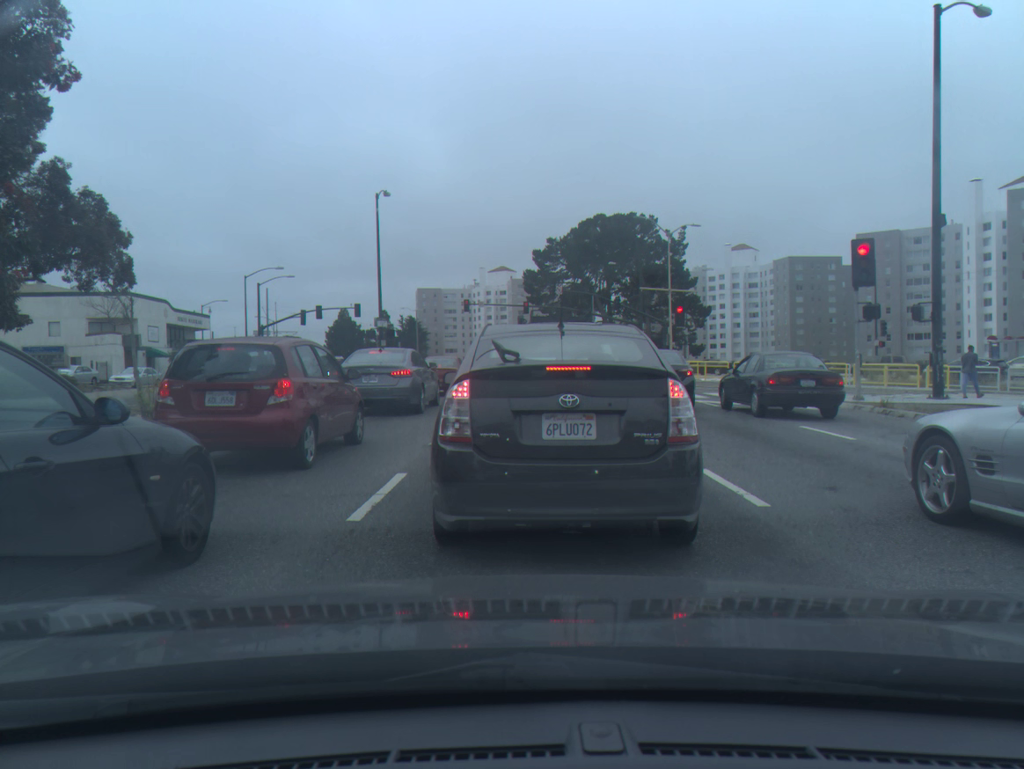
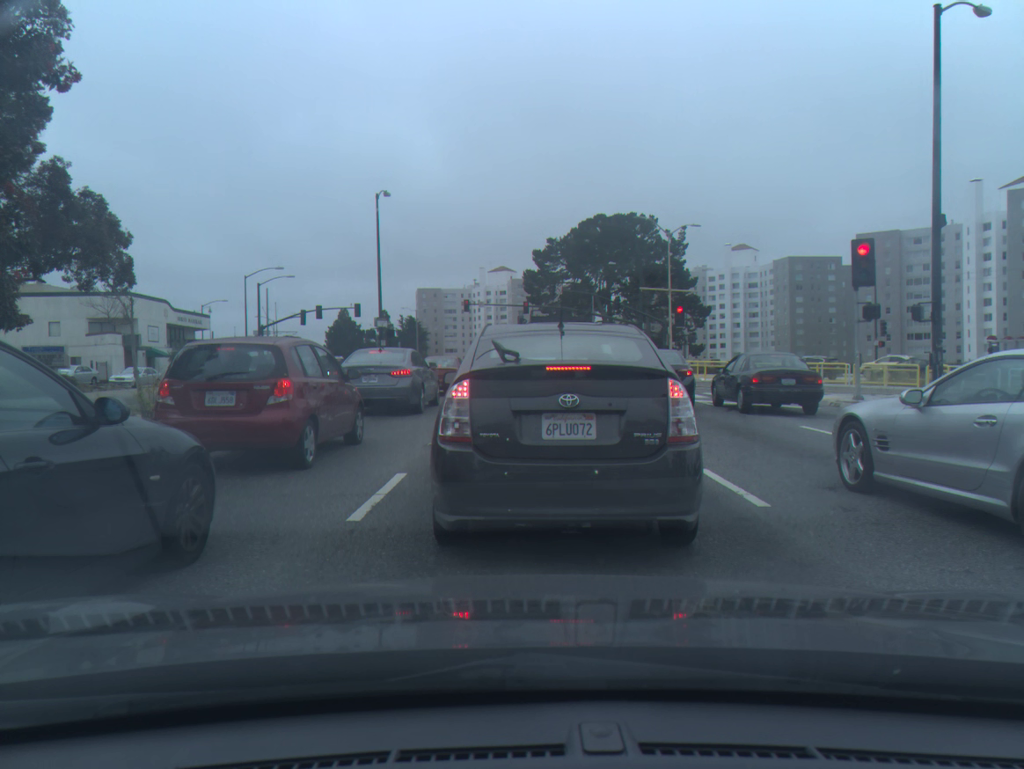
(0.0, 0.0) m; 0°
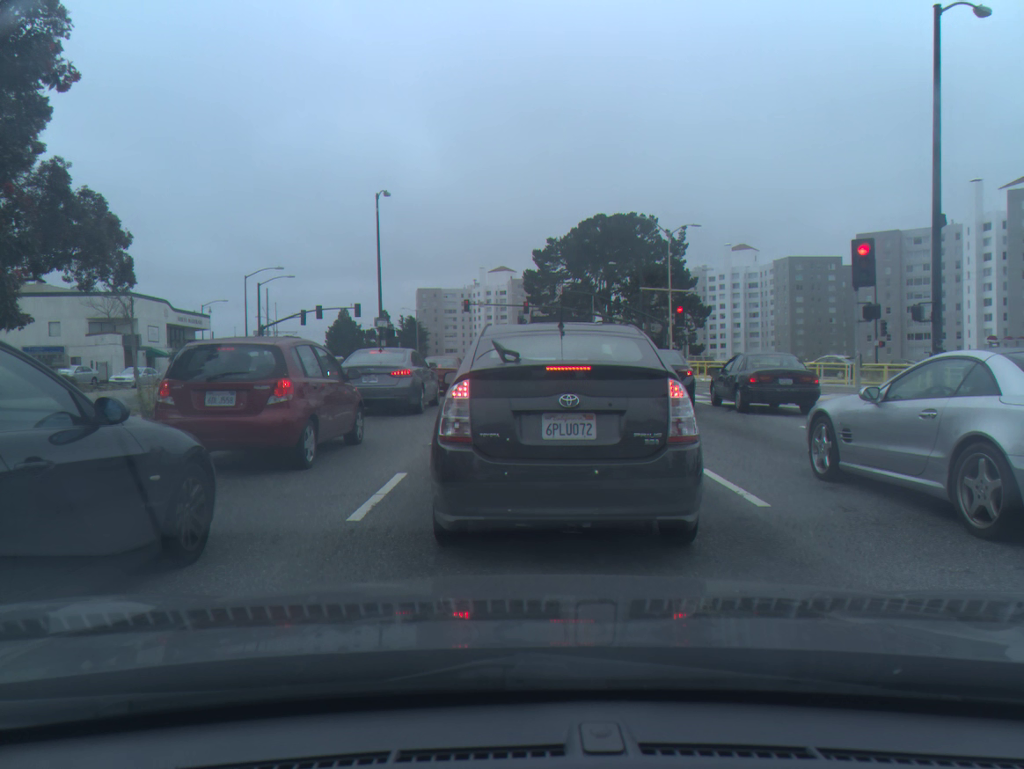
(0.0, 0.0) m; 0°
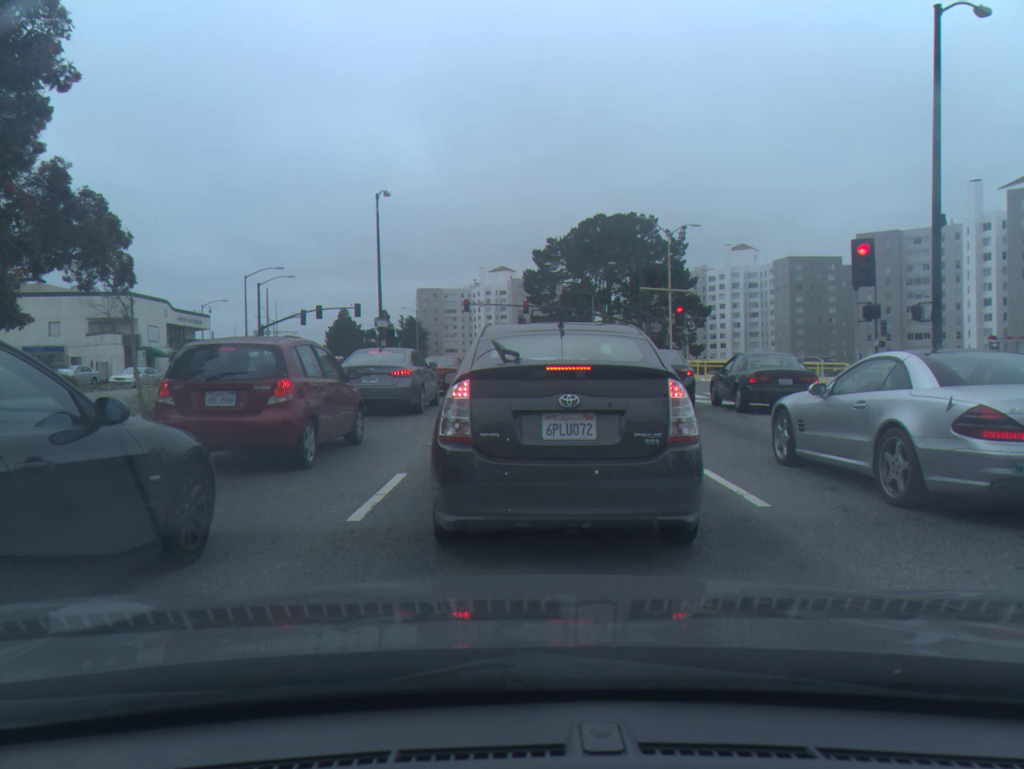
(0.0, 0.0) m; 0°
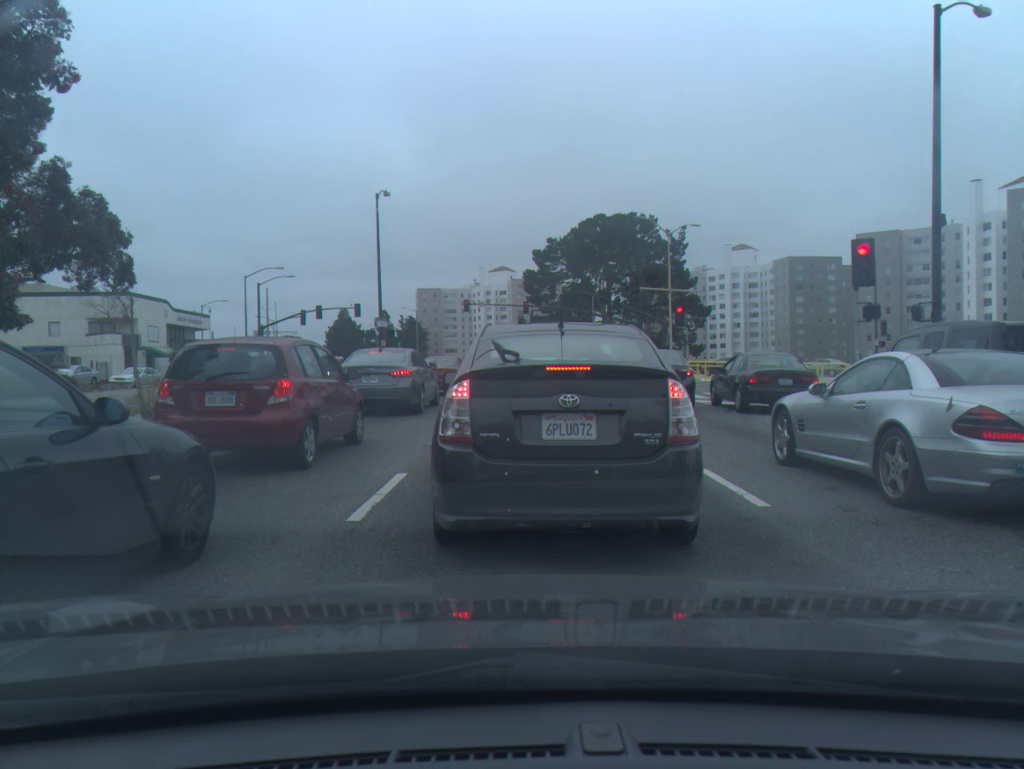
(0.0, 0.0) m; 0°
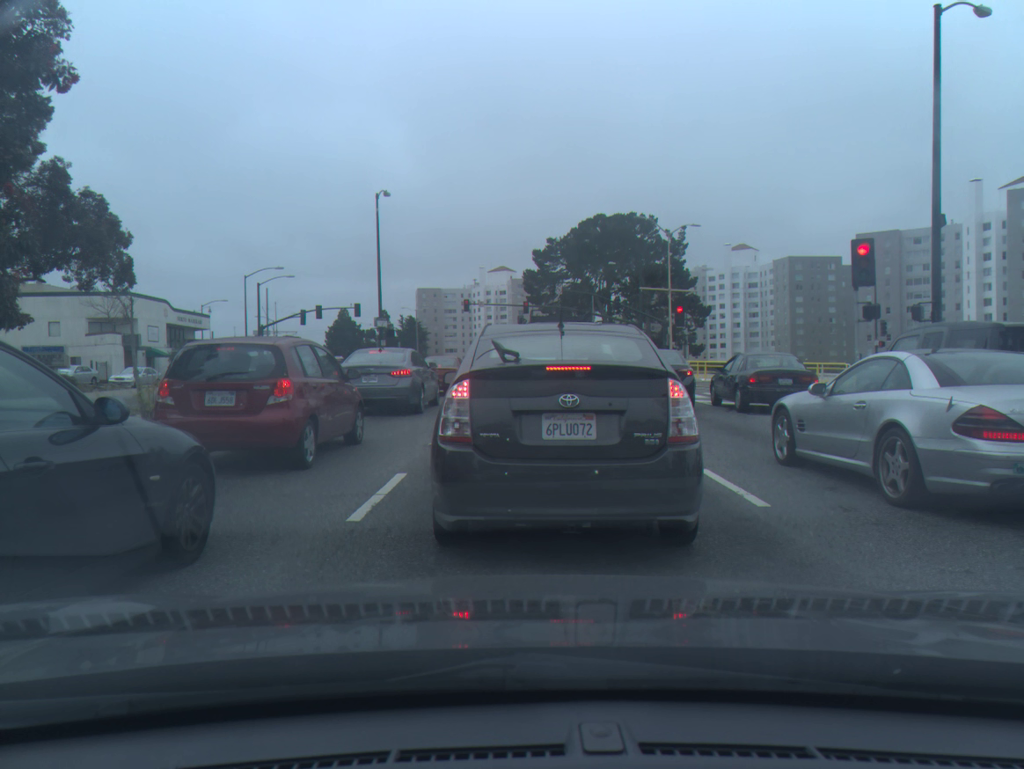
(0.0, 0.0) m; 0°
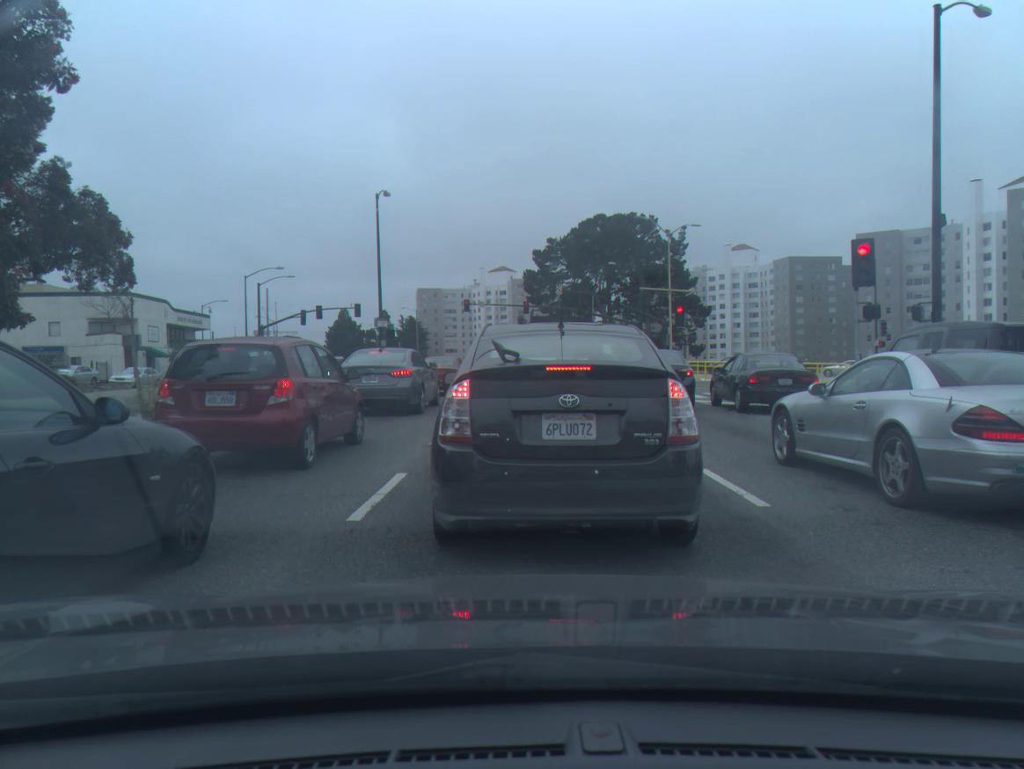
(0.0, 0.0) m; 0°
